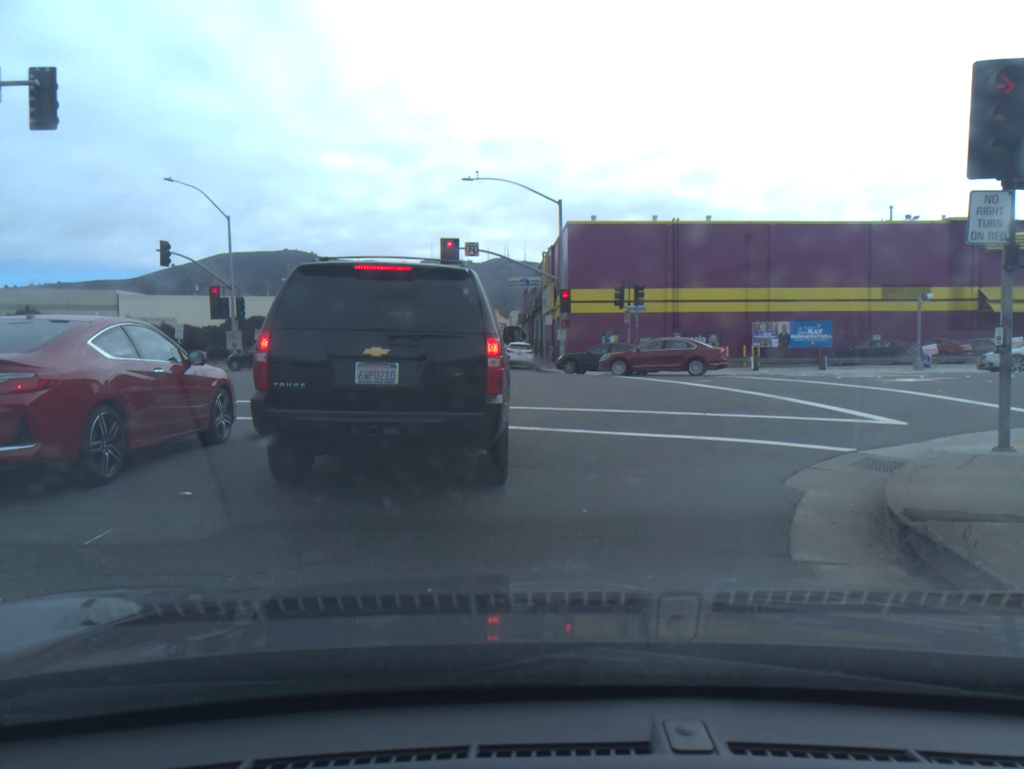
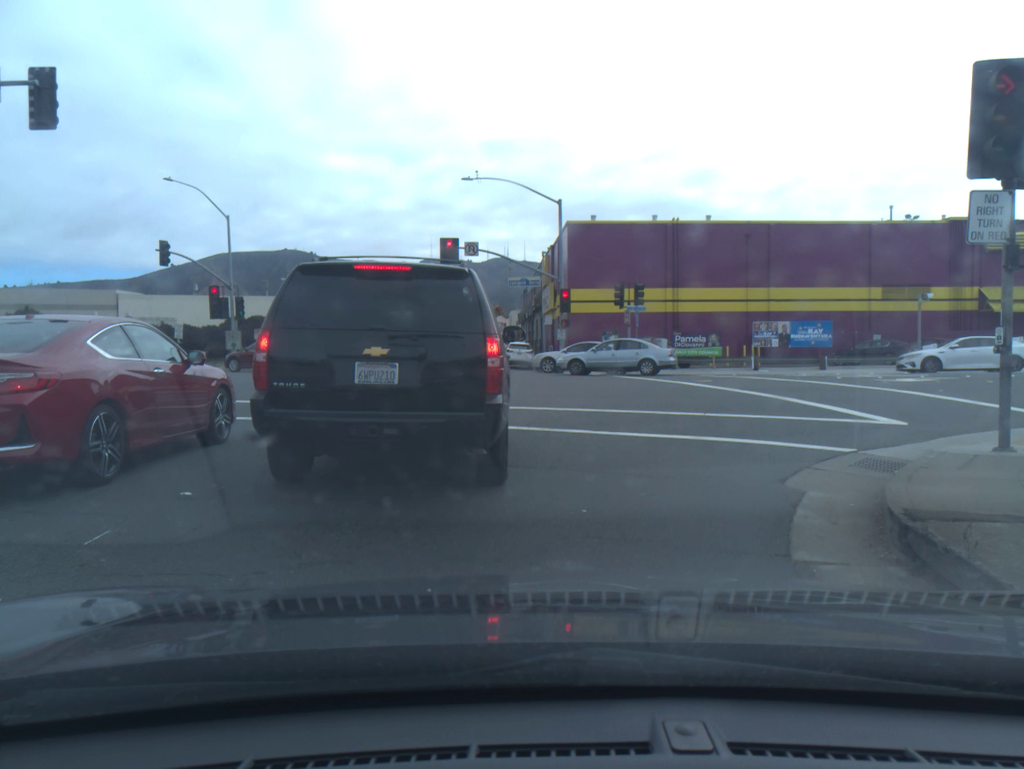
(0.0, 0.0) m; 0°
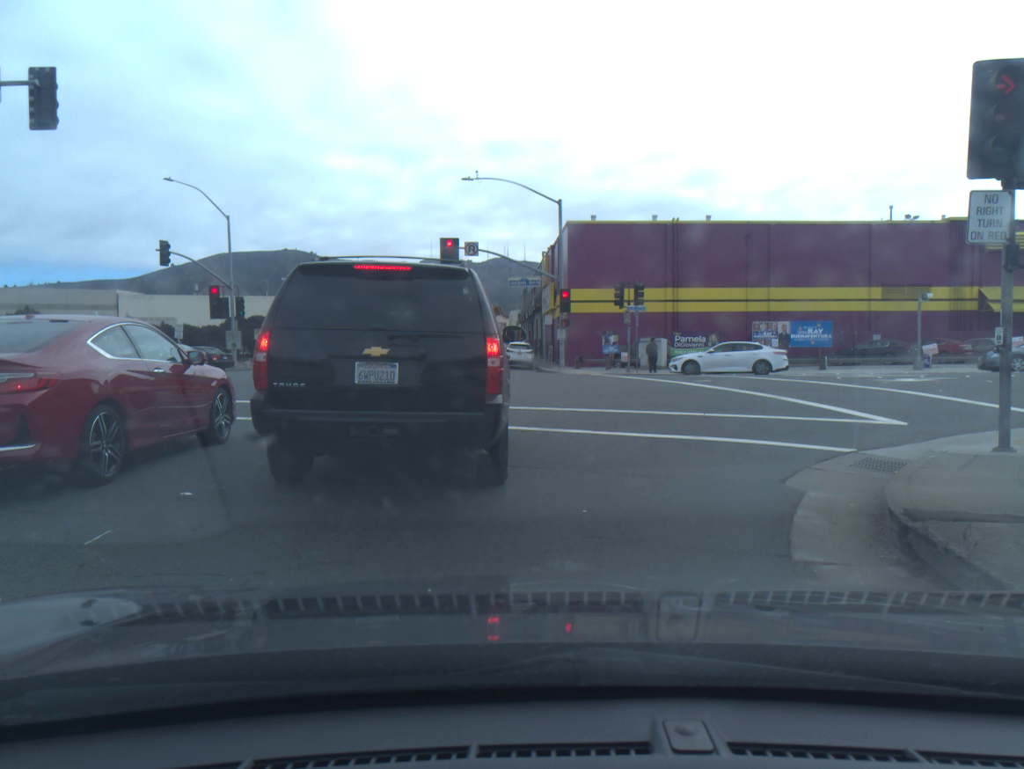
(0.0, 0.0) m; 0°
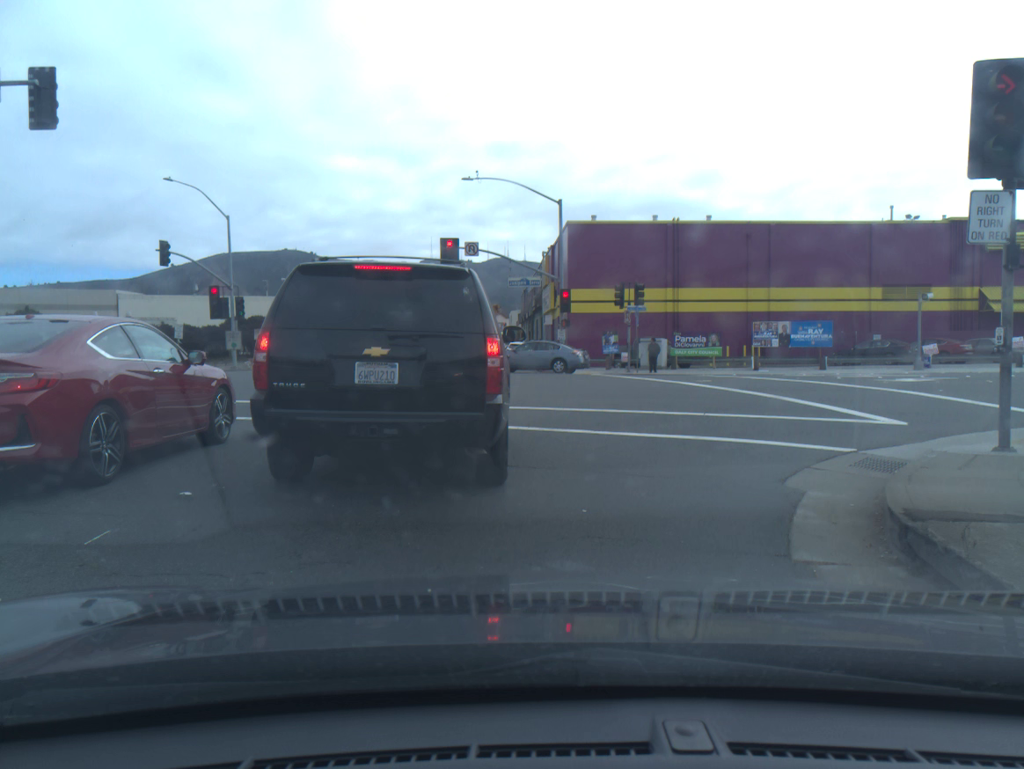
(0.0, 0.0) m; 0°
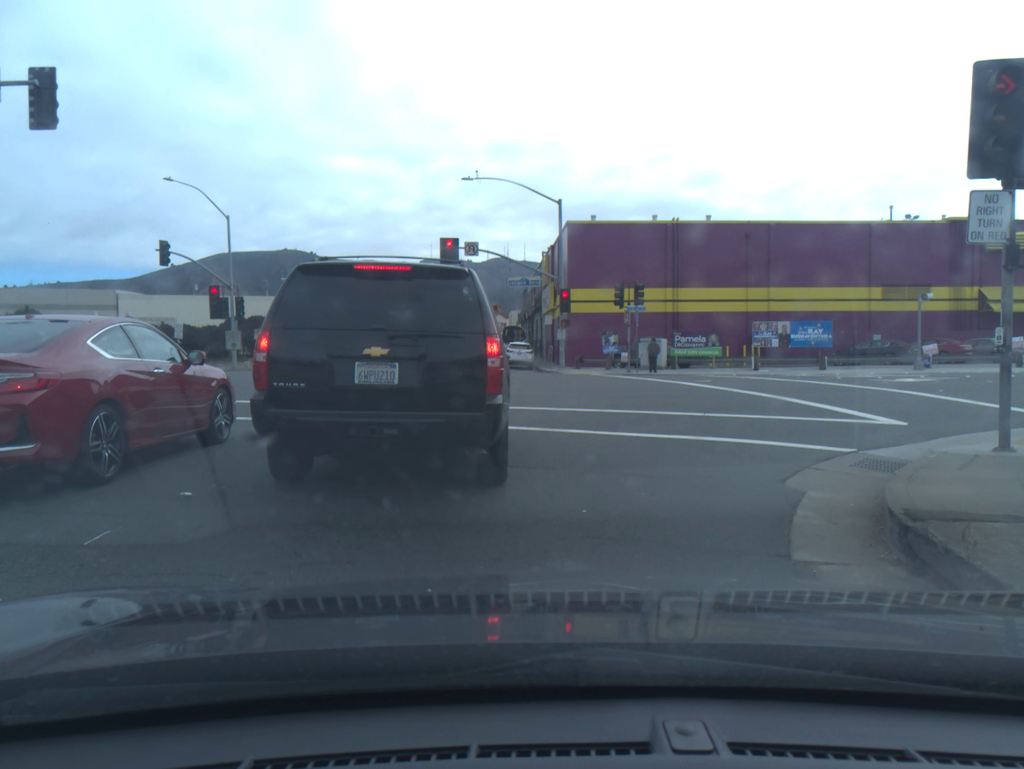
(0.0, 0.0) m; 0°
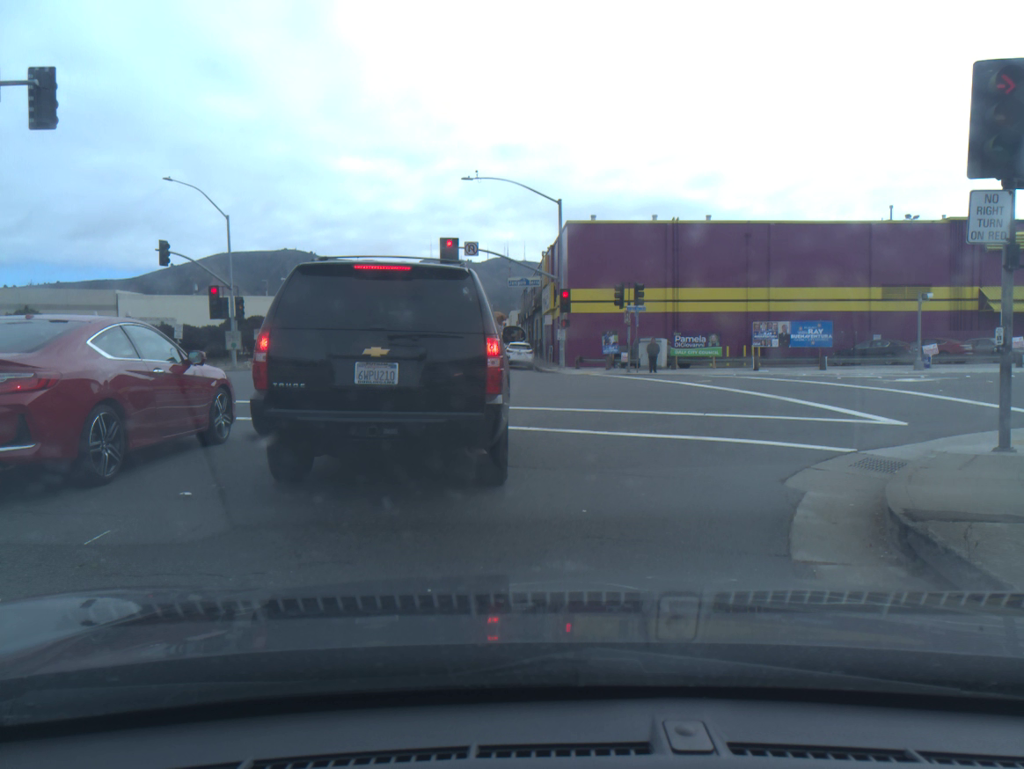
(0.0, 0.0) m; 0°
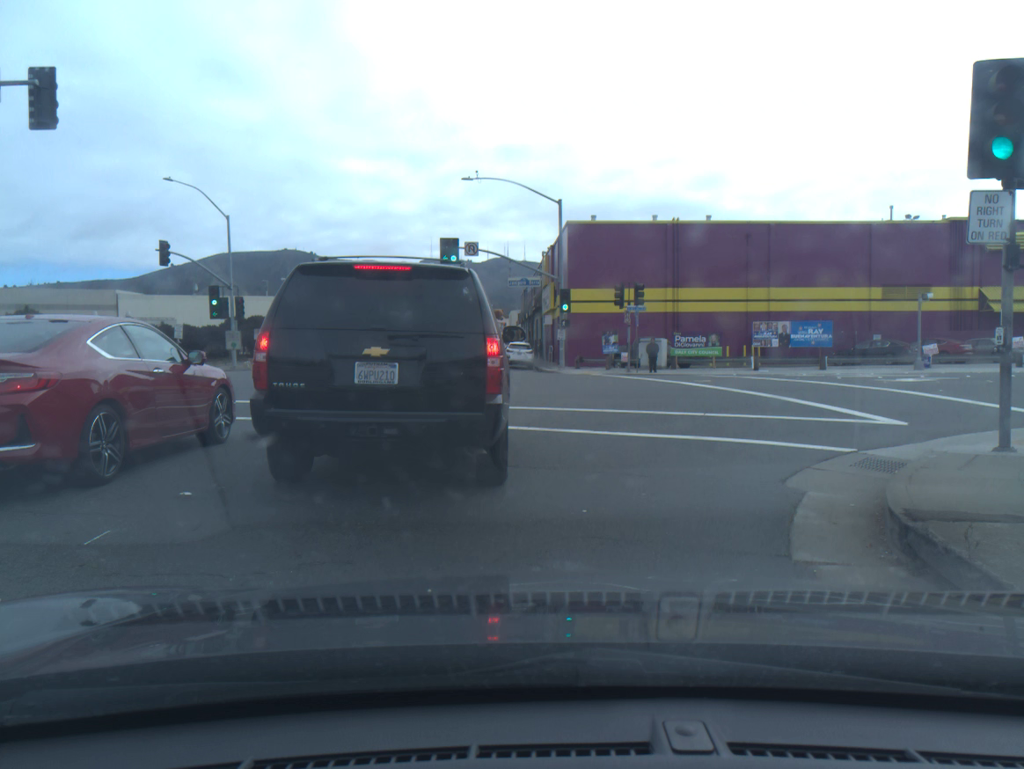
(0.0, 0.0) m; 0°
